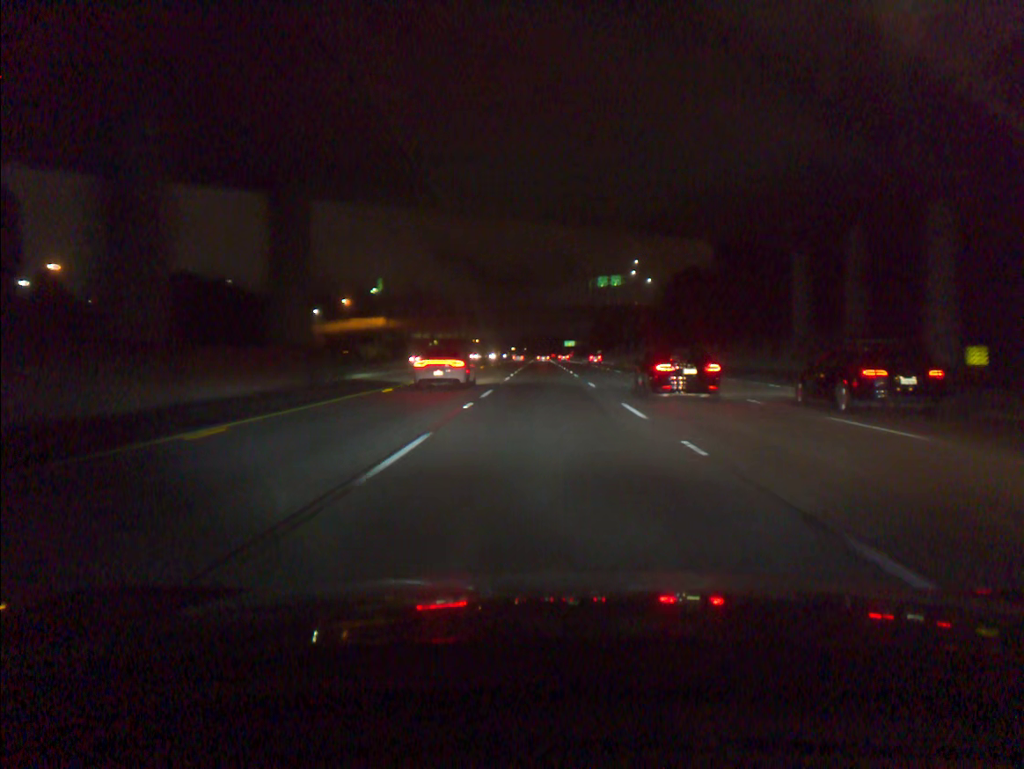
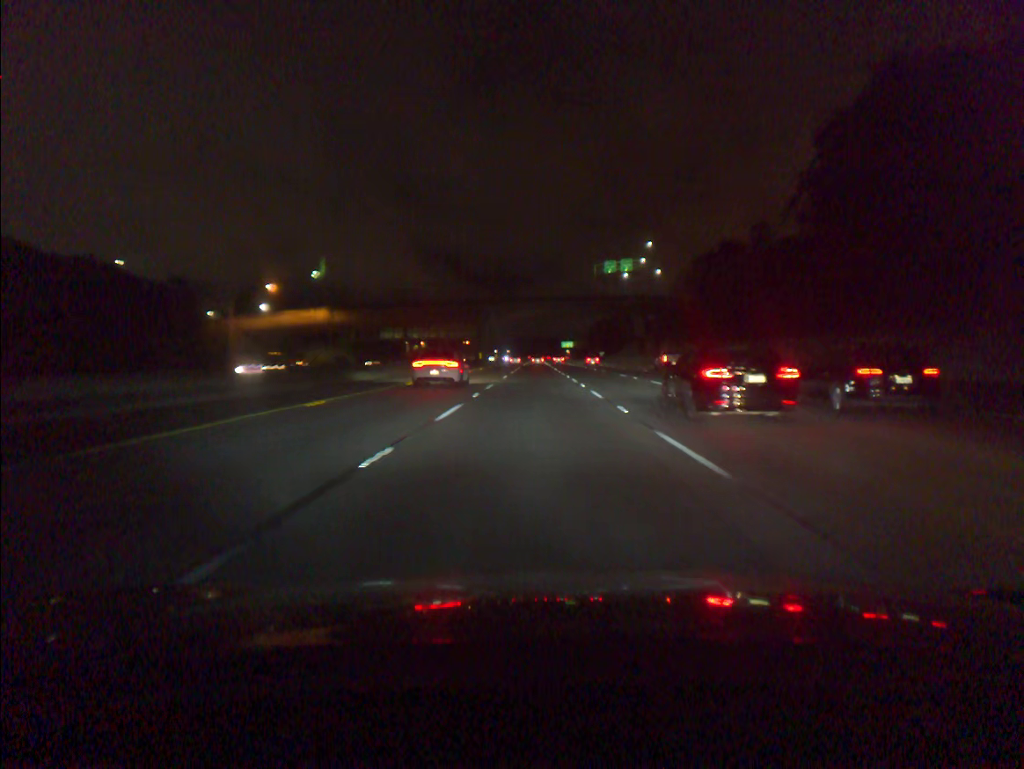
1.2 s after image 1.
(+0.2, +36.5) m; 0°
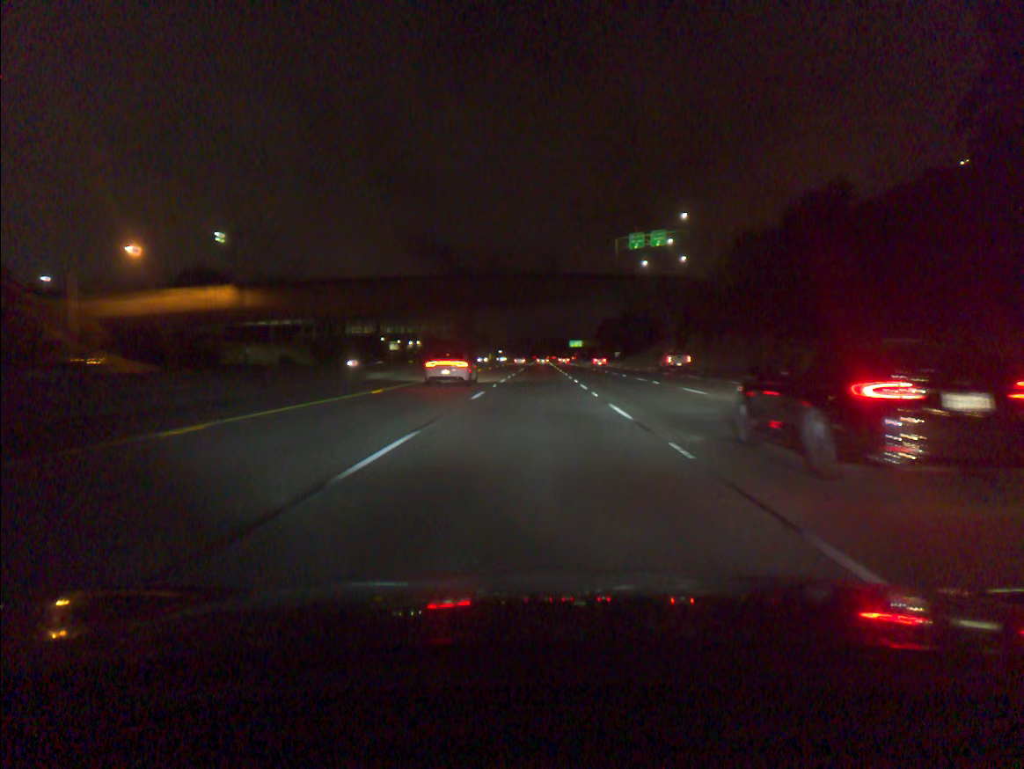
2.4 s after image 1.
(-0.1, +36.4) m; 0°
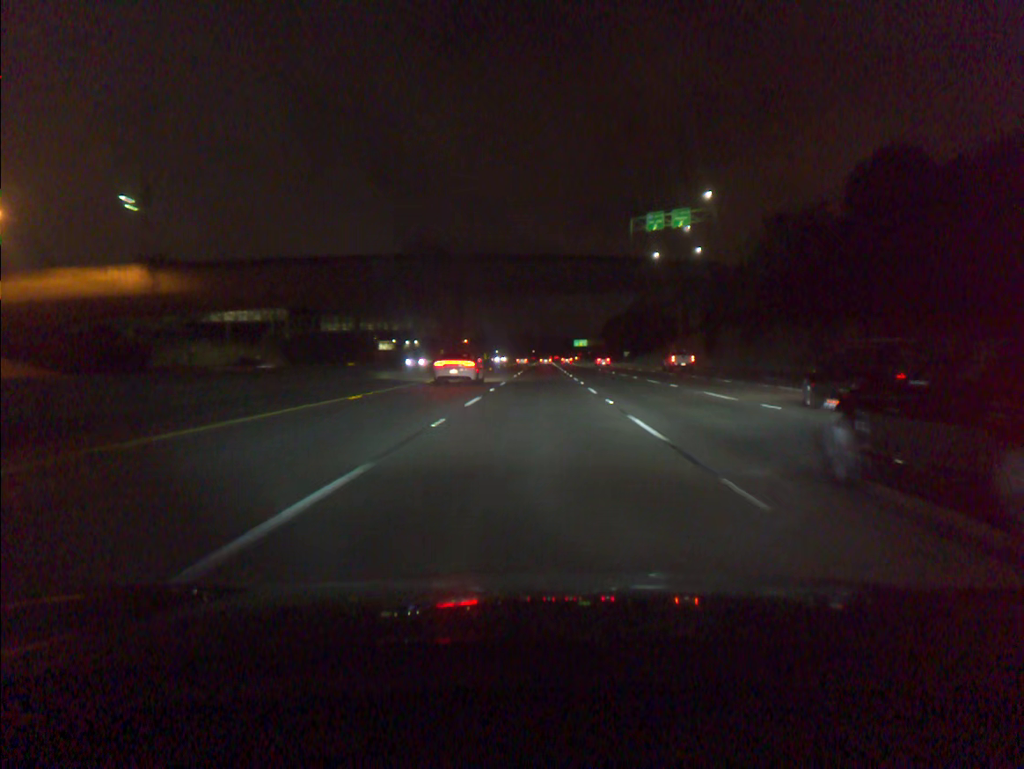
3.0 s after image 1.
(0.0, +18.2) m; 0°
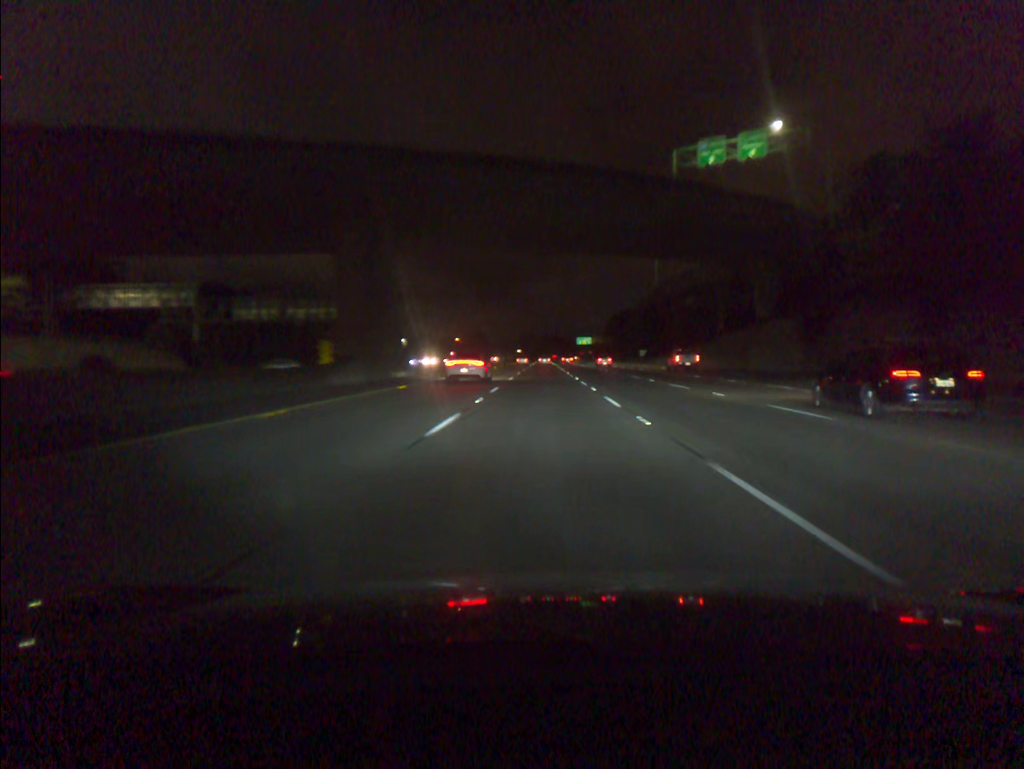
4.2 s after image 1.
(0.0, +36.5) m; 0°
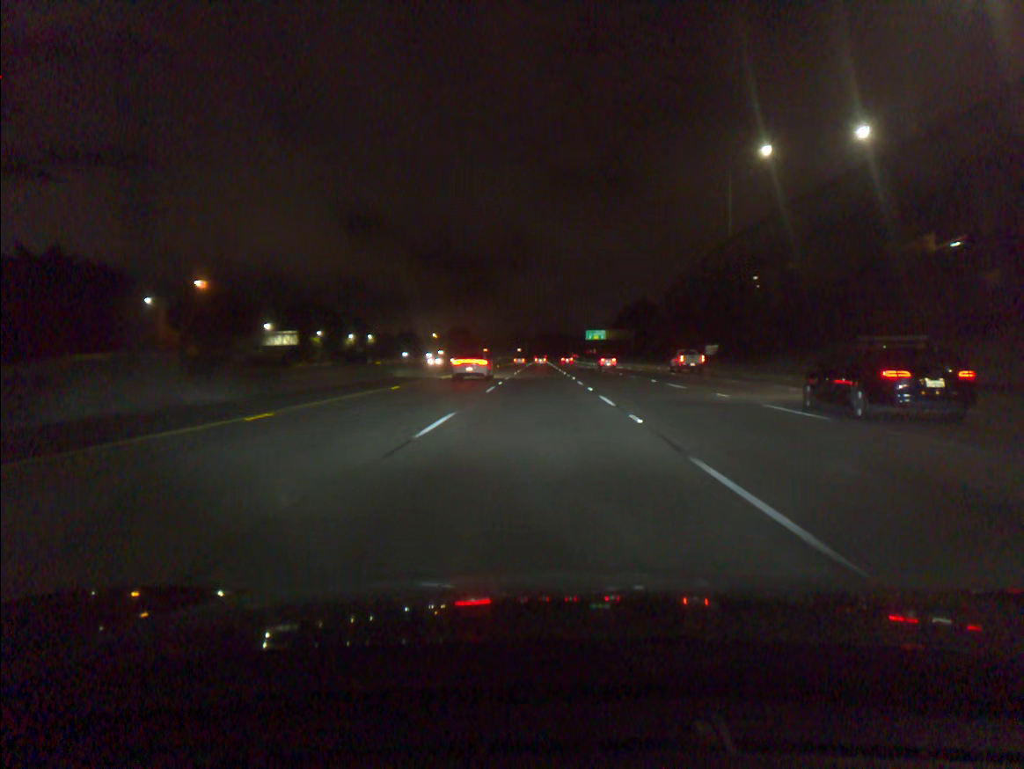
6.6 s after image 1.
(+0.2, +73.1) m; 0°
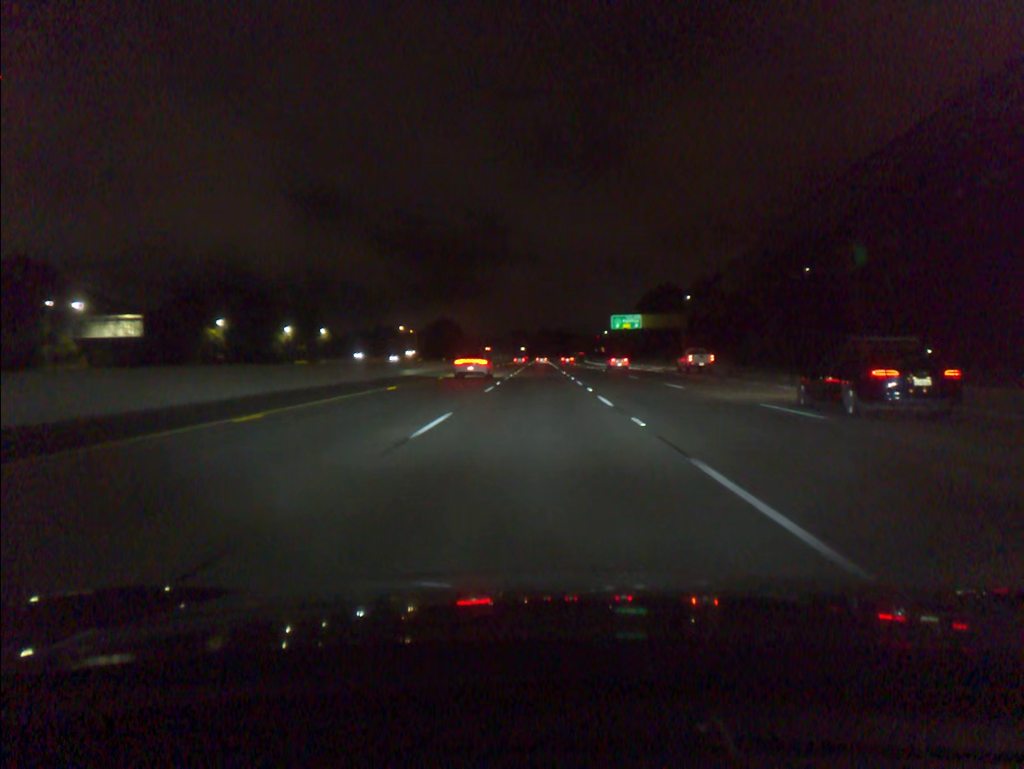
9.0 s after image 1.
(0.0, +73.1) m; 0°
